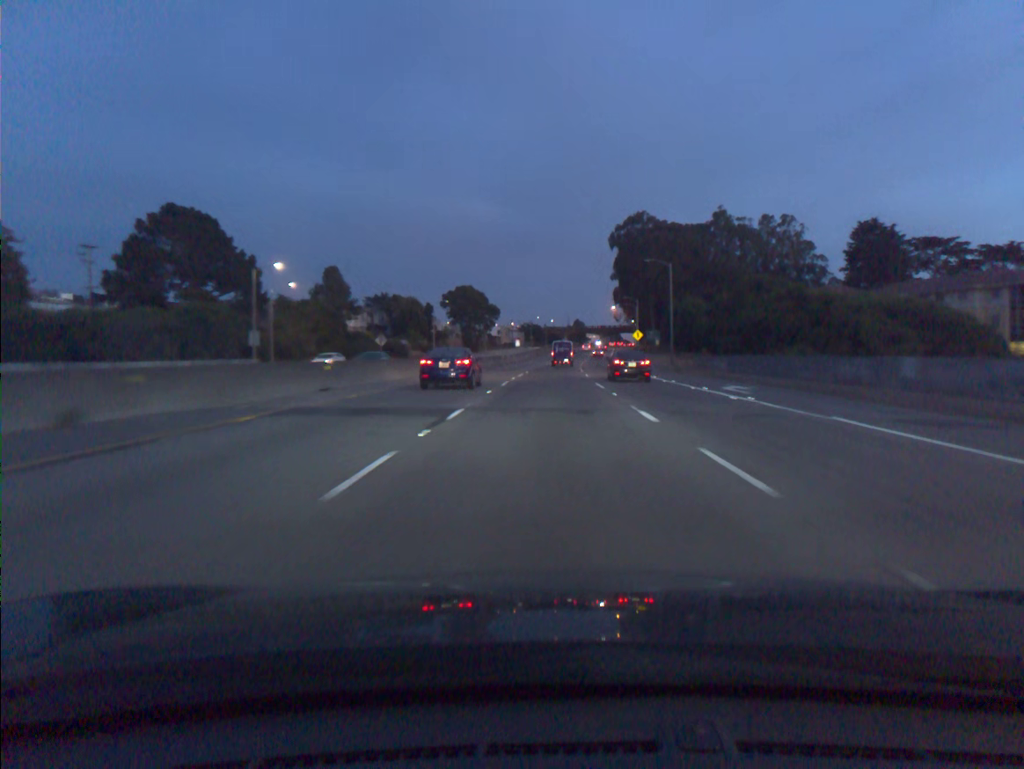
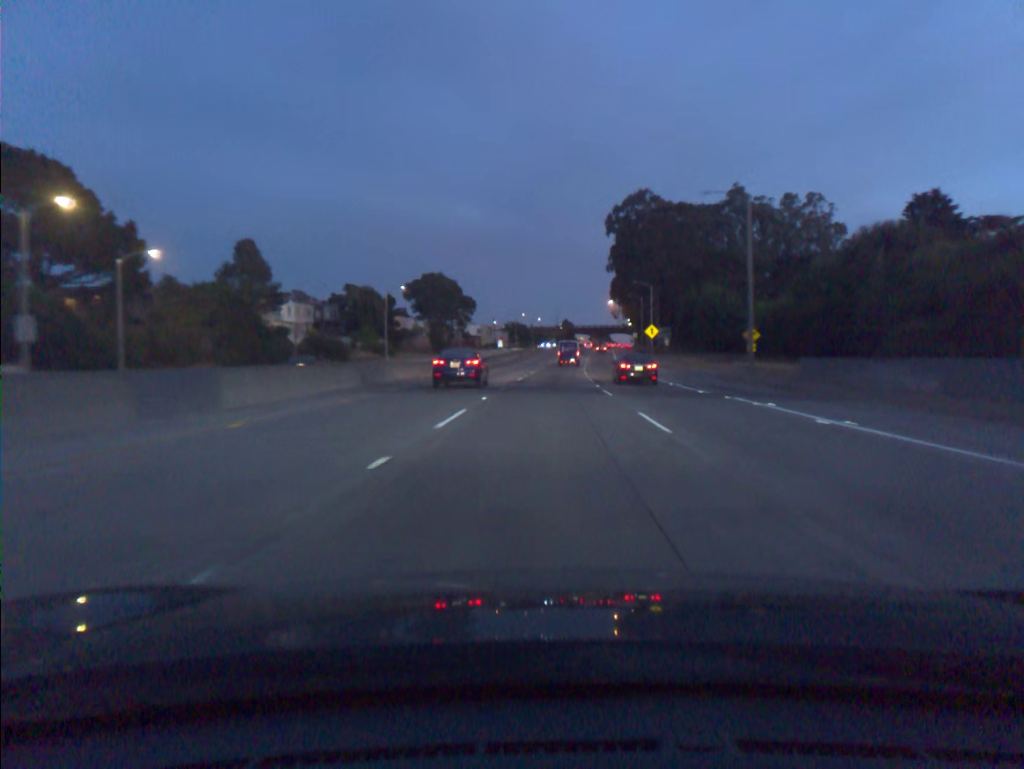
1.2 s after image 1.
(+0.3, +30.0) m; +1°
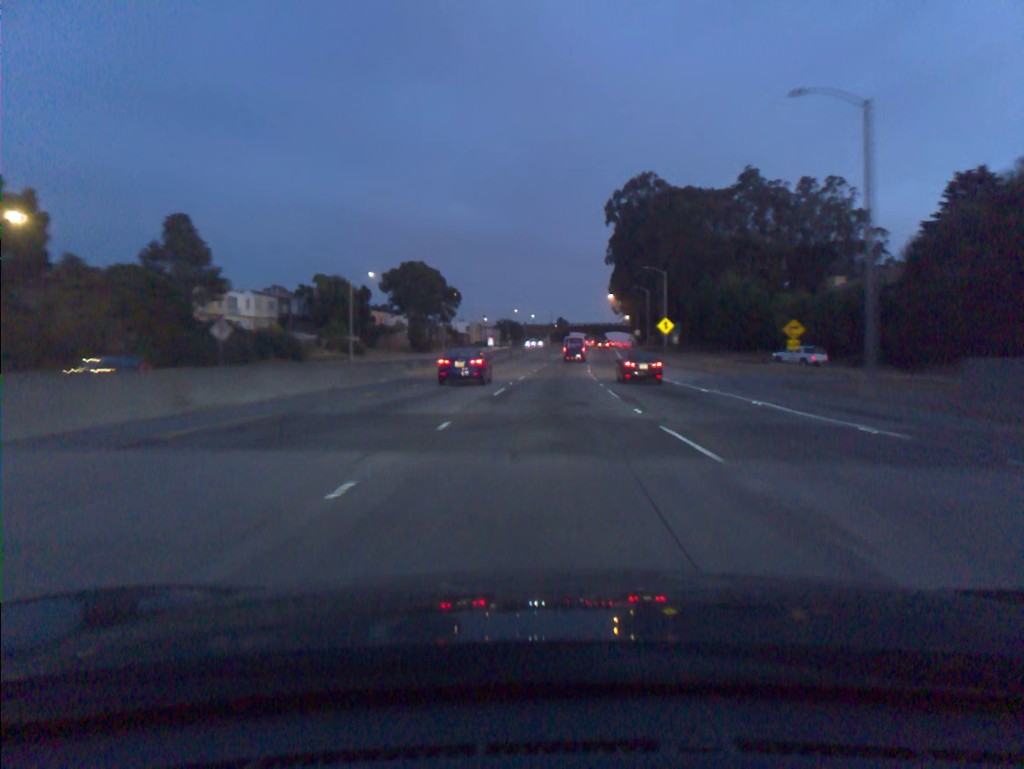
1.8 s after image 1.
(+0.1, +15.1) m; 0°
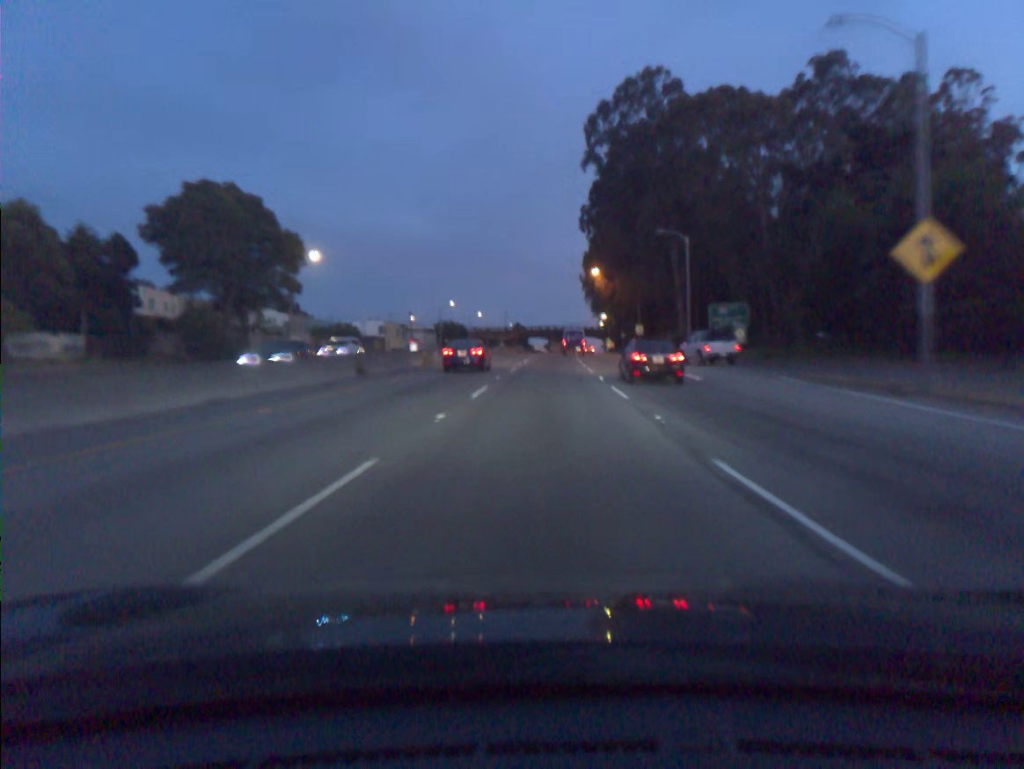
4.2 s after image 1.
(+1.8, +61.6) m; +3°
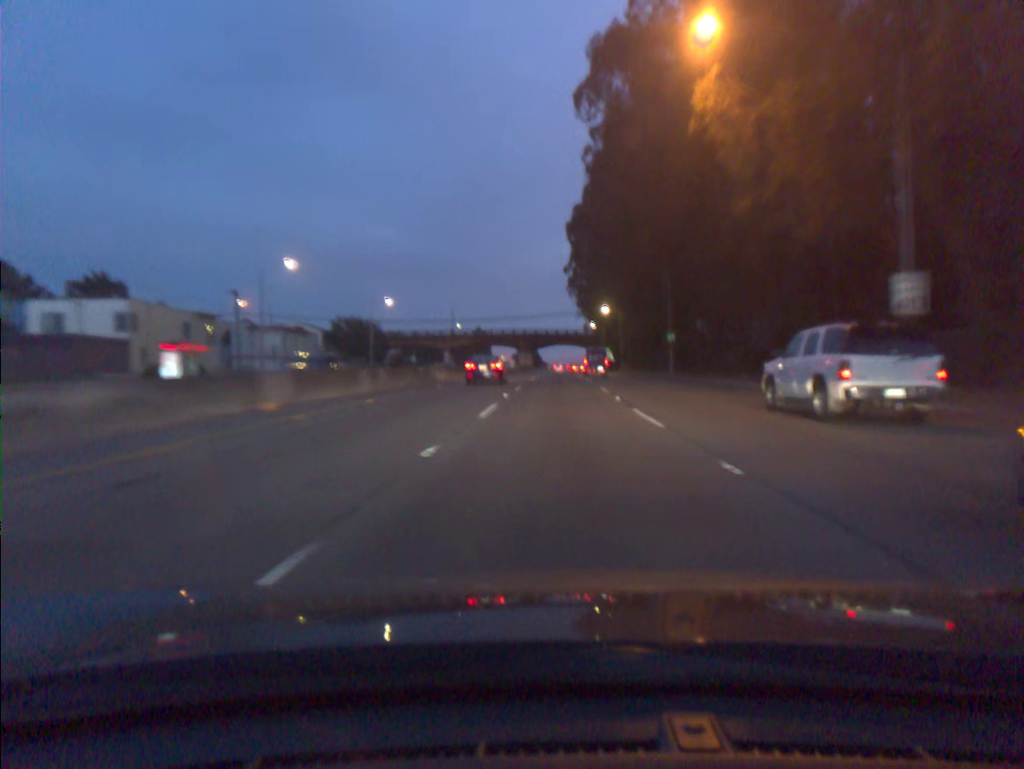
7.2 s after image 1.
(+1.4, +78.1) m; +2°
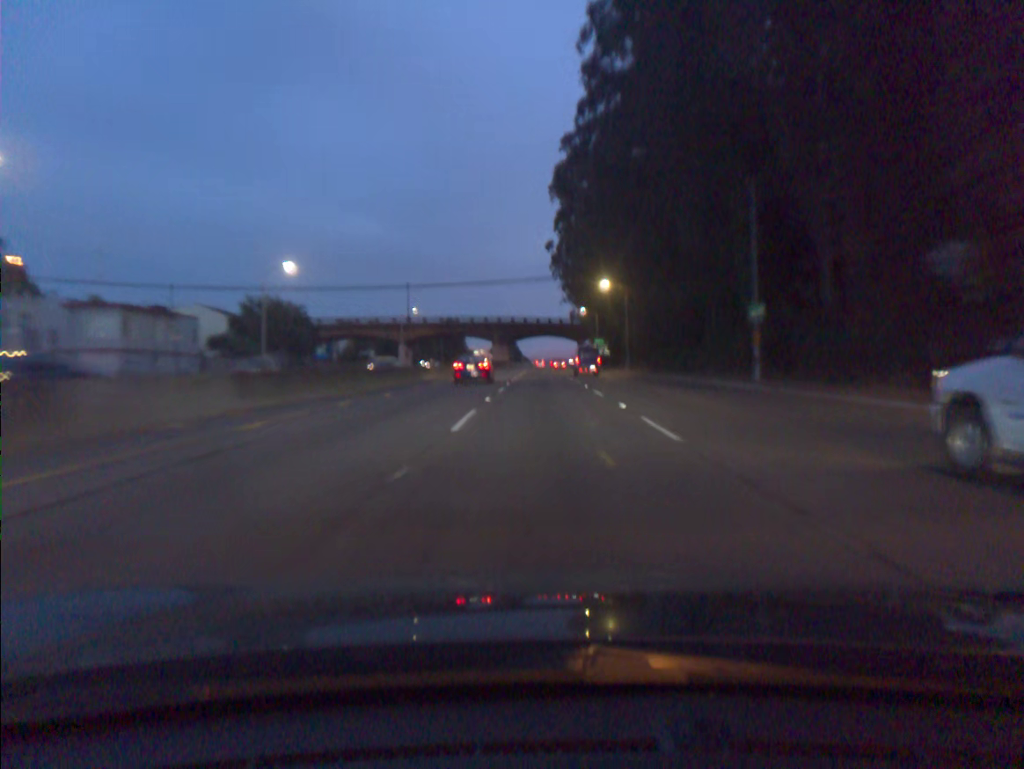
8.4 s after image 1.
(+0.4, +31.7) m; +1°
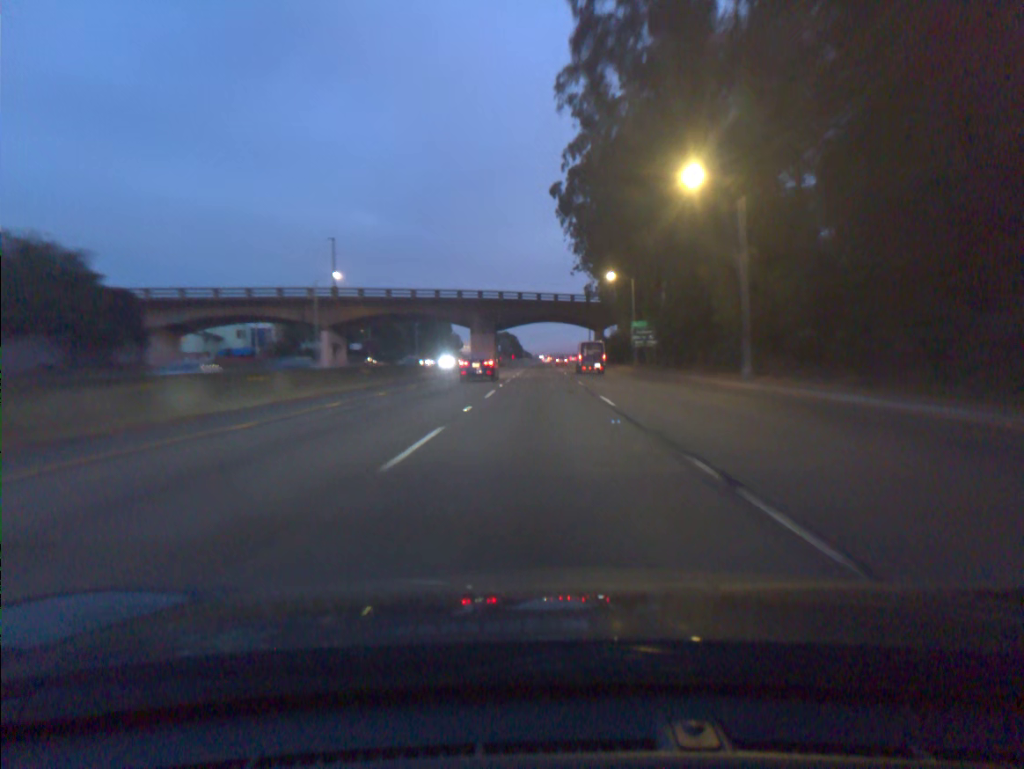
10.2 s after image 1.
(+0.1, +48.8) m; 0°
